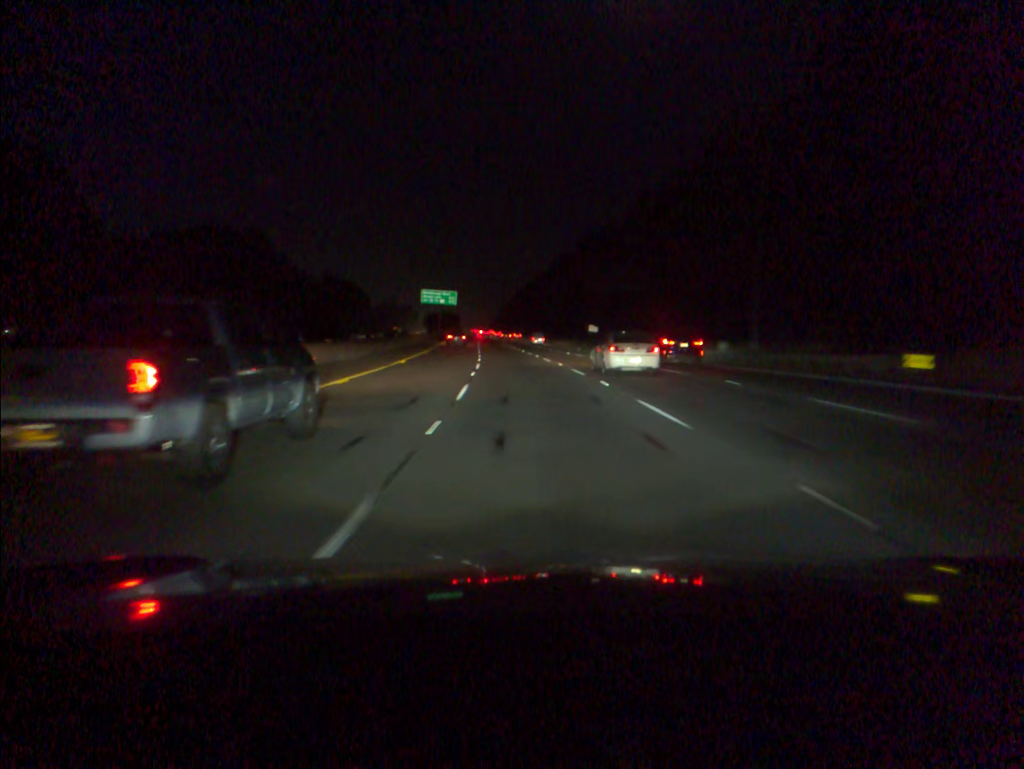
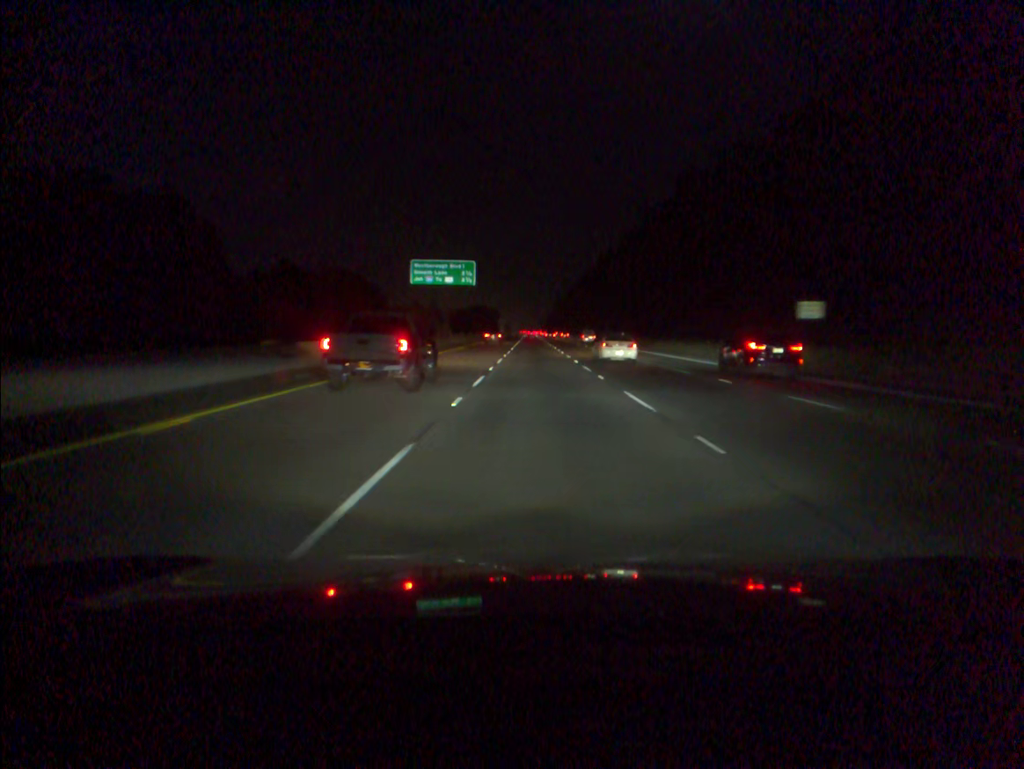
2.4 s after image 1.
(-2.9, +69.7) m; -4°
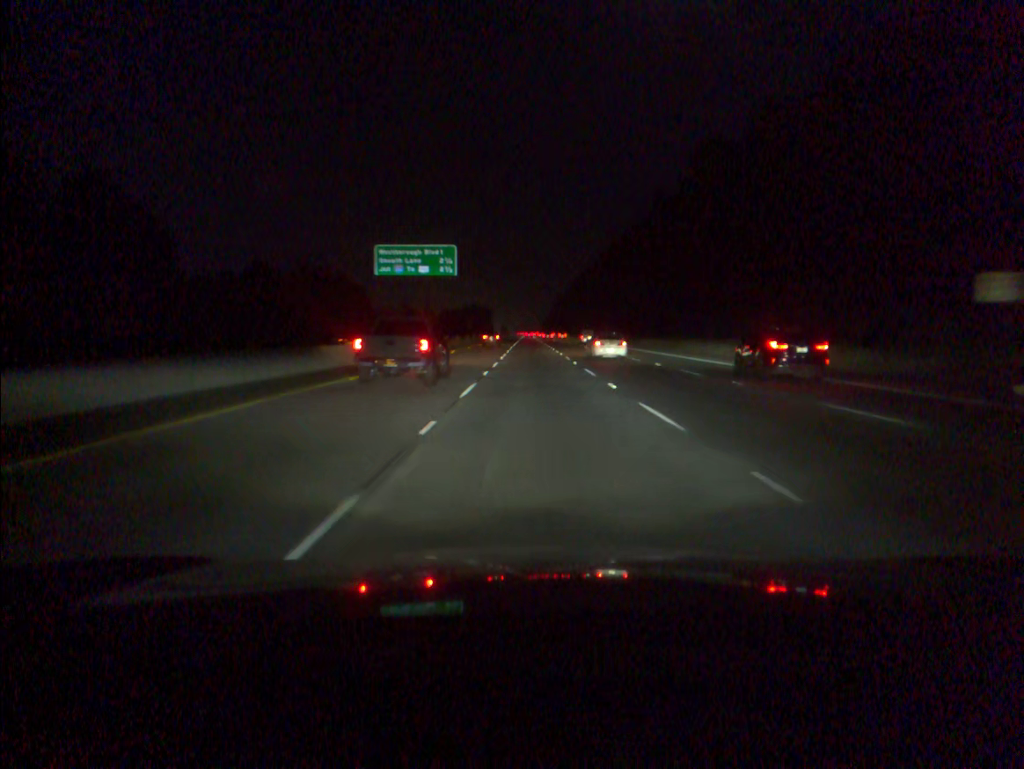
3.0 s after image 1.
(0.0, +17.4) m; 0°
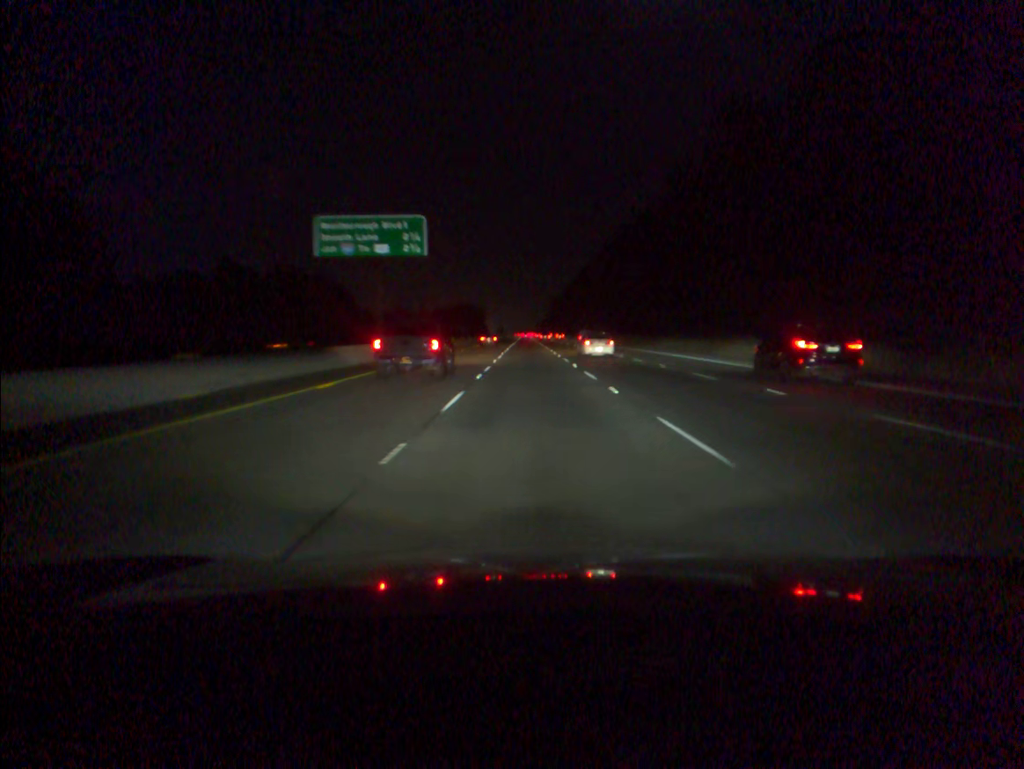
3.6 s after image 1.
(0.0, +17.4) m; 0°
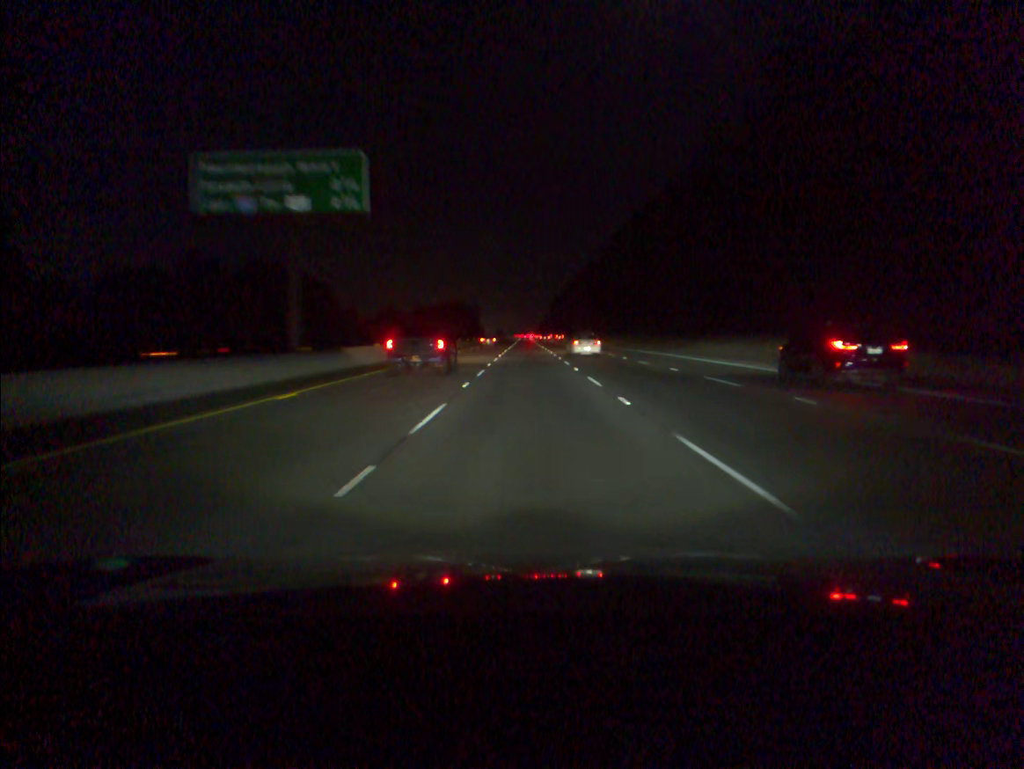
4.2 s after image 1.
(0.0, +17.4) m; 0°
